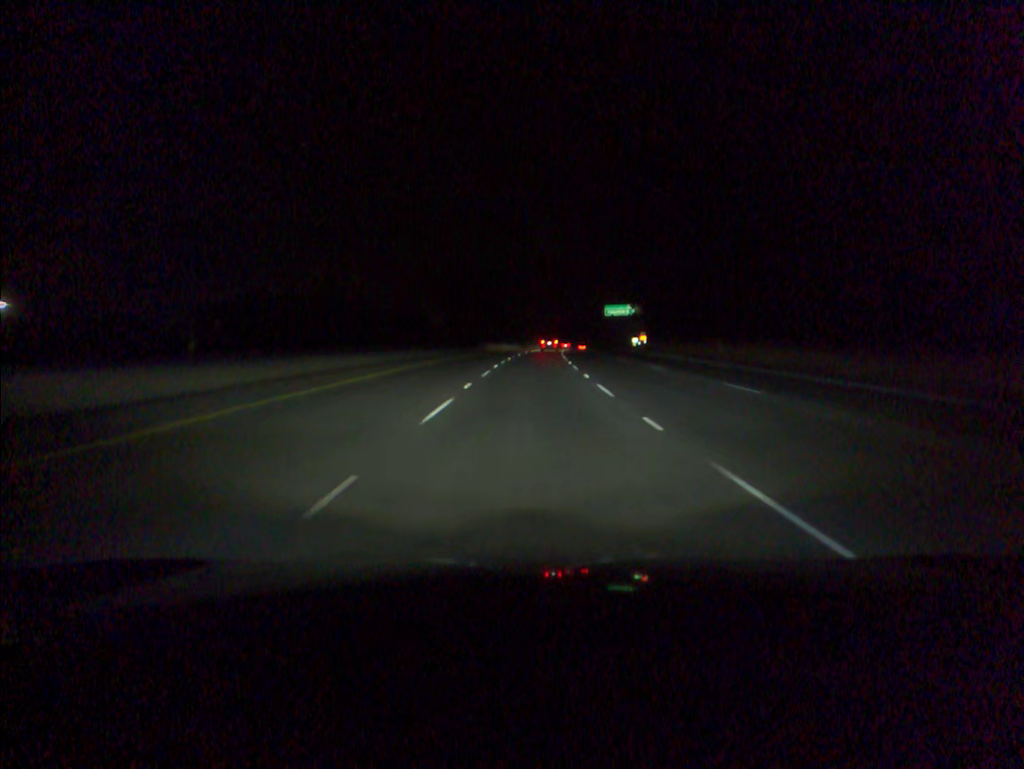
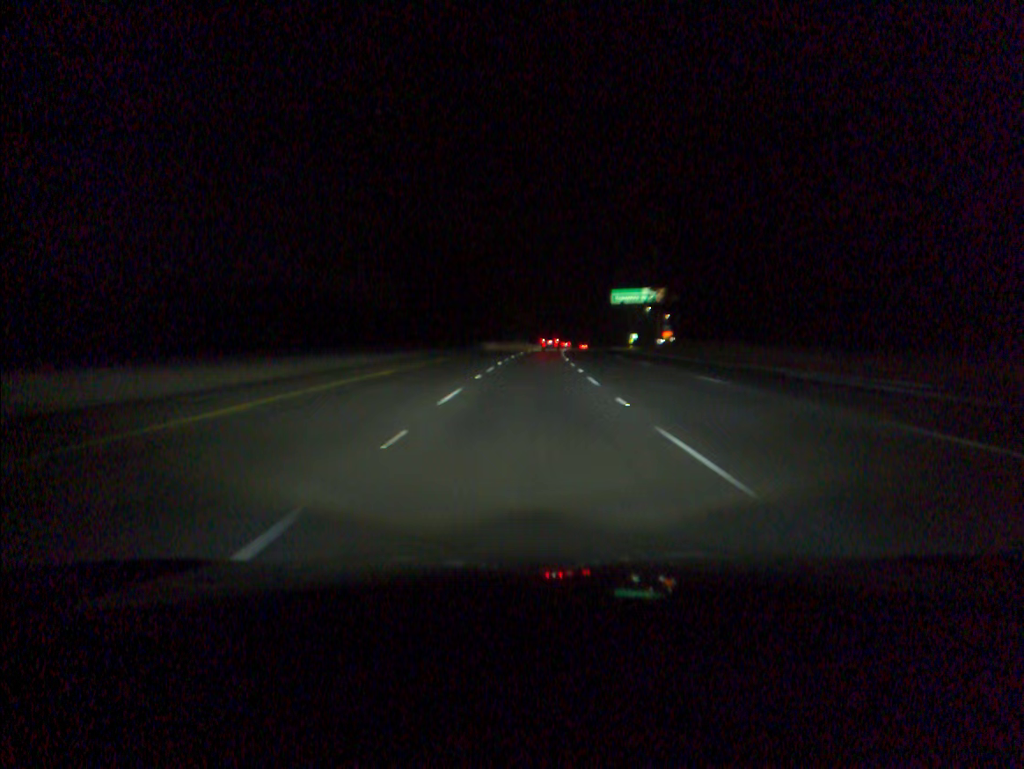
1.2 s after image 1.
(+0.5, +40.3) m; +1°
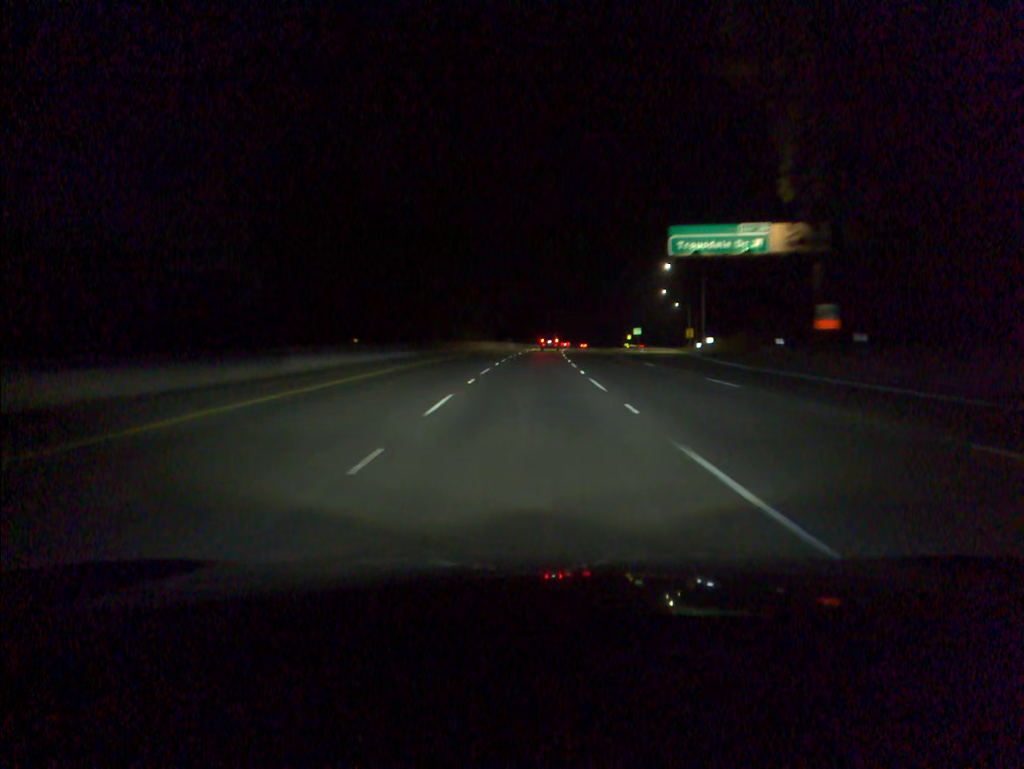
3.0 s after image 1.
(+1.3, +60.5) m; +2°
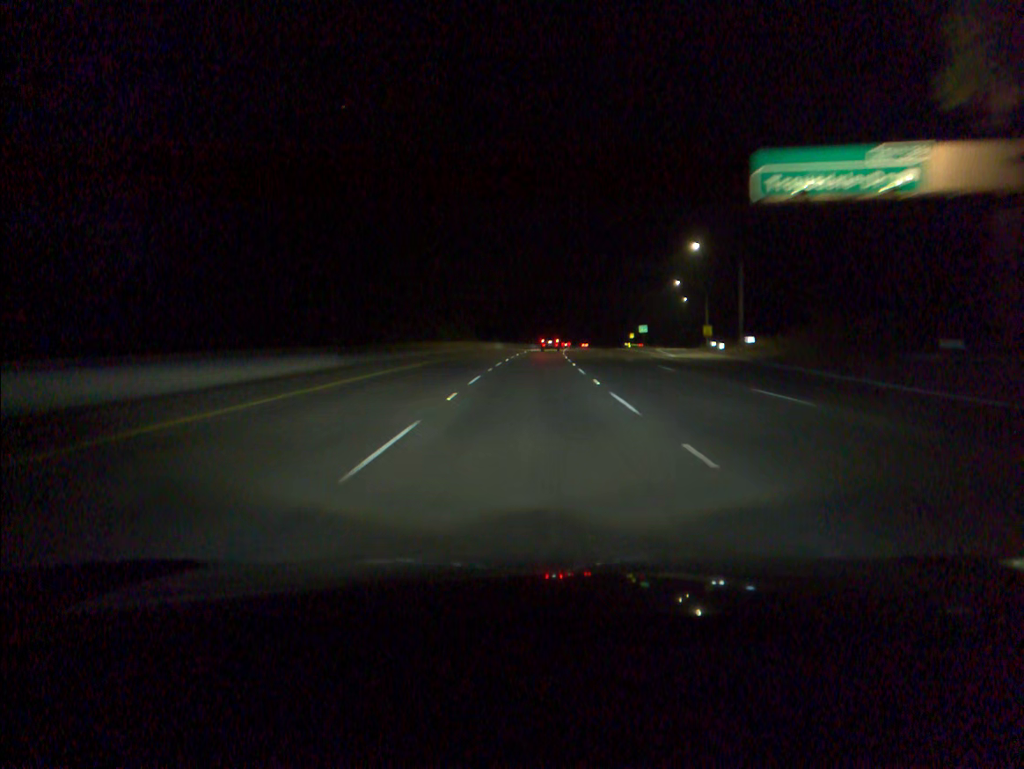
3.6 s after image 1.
(+0.1, +20.2) m; +1°
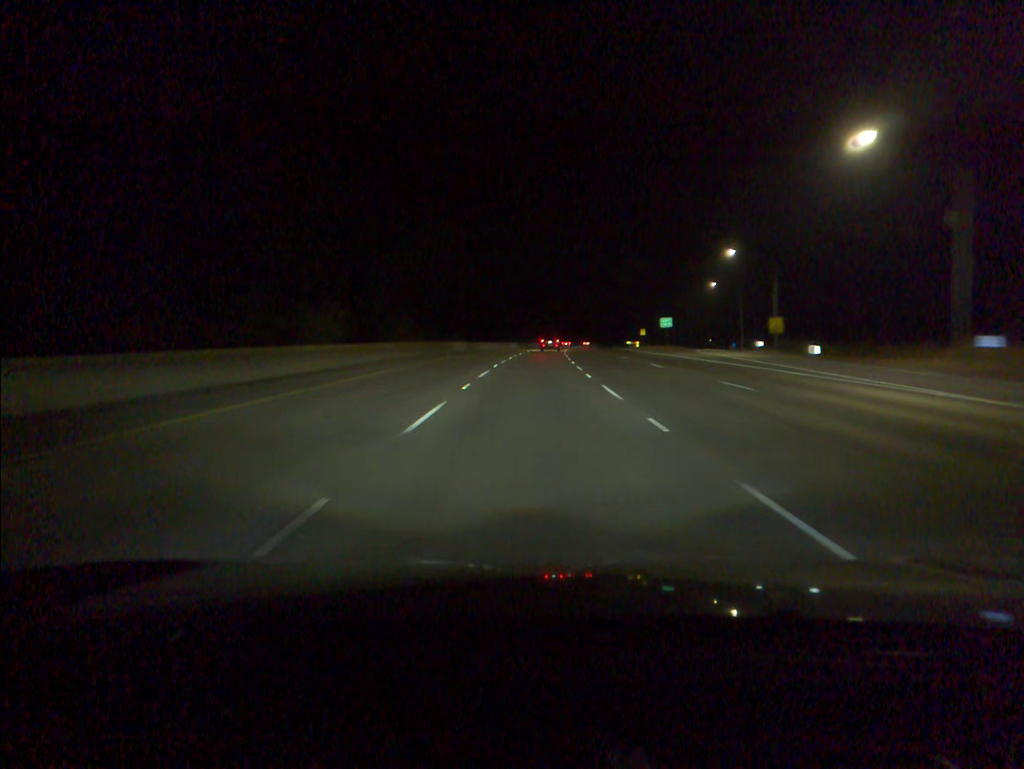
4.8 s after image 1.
(+0.5, +40.4) m; +1°
